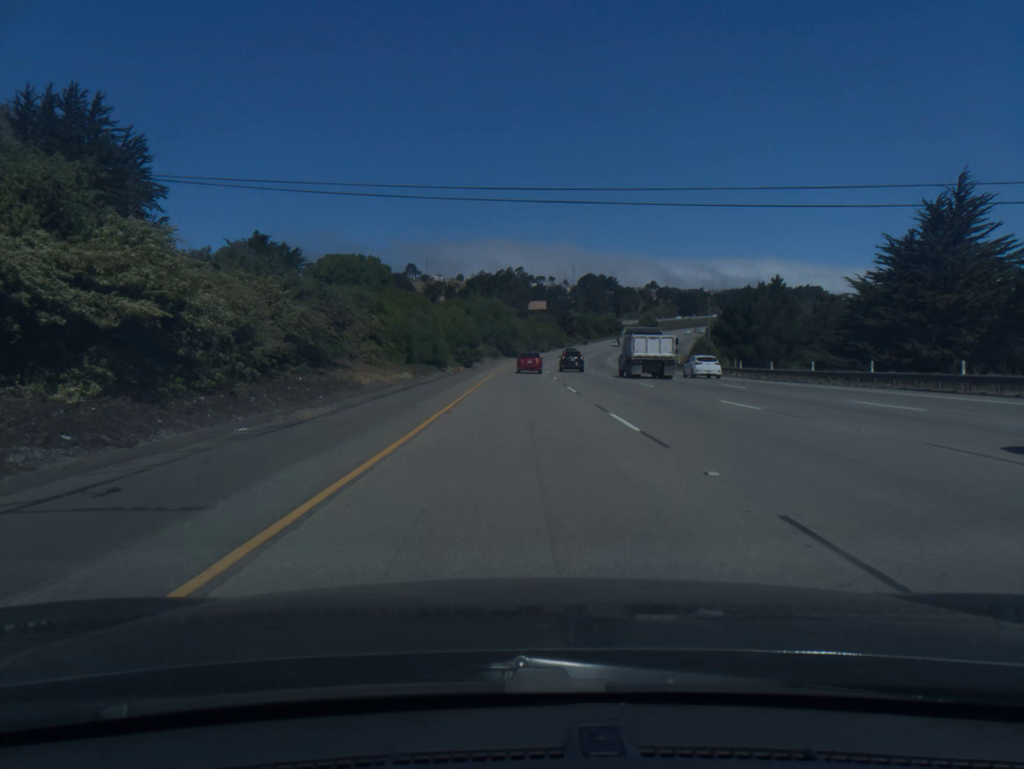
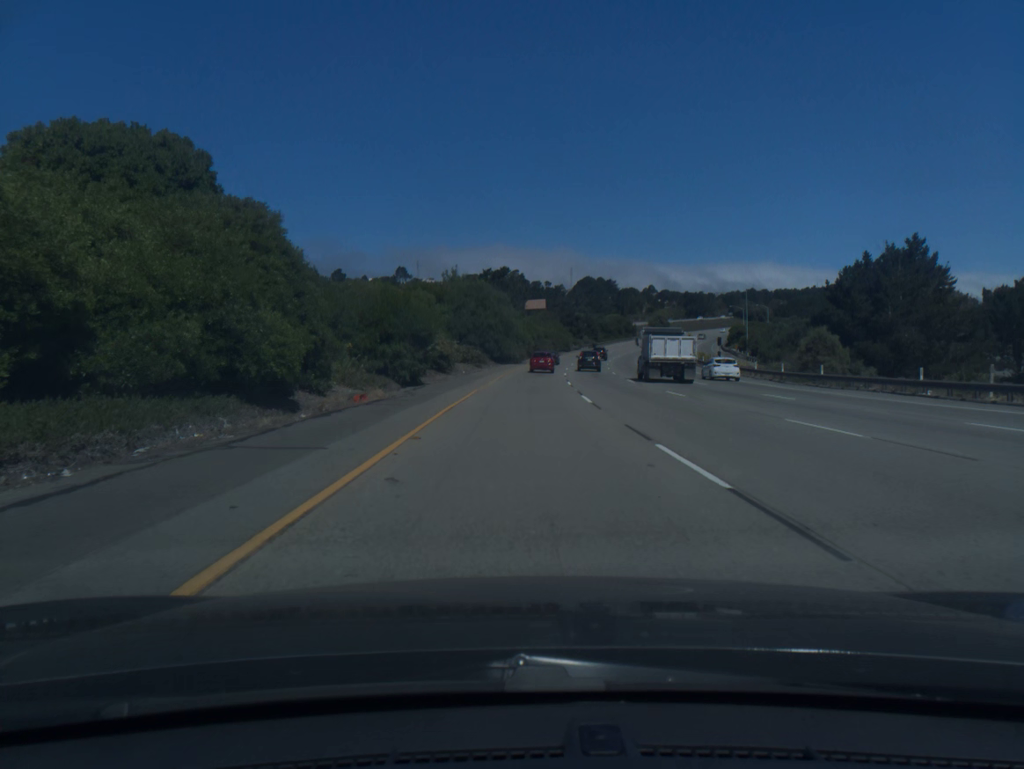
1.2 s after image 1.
(0.0, +34.8) m; 0°
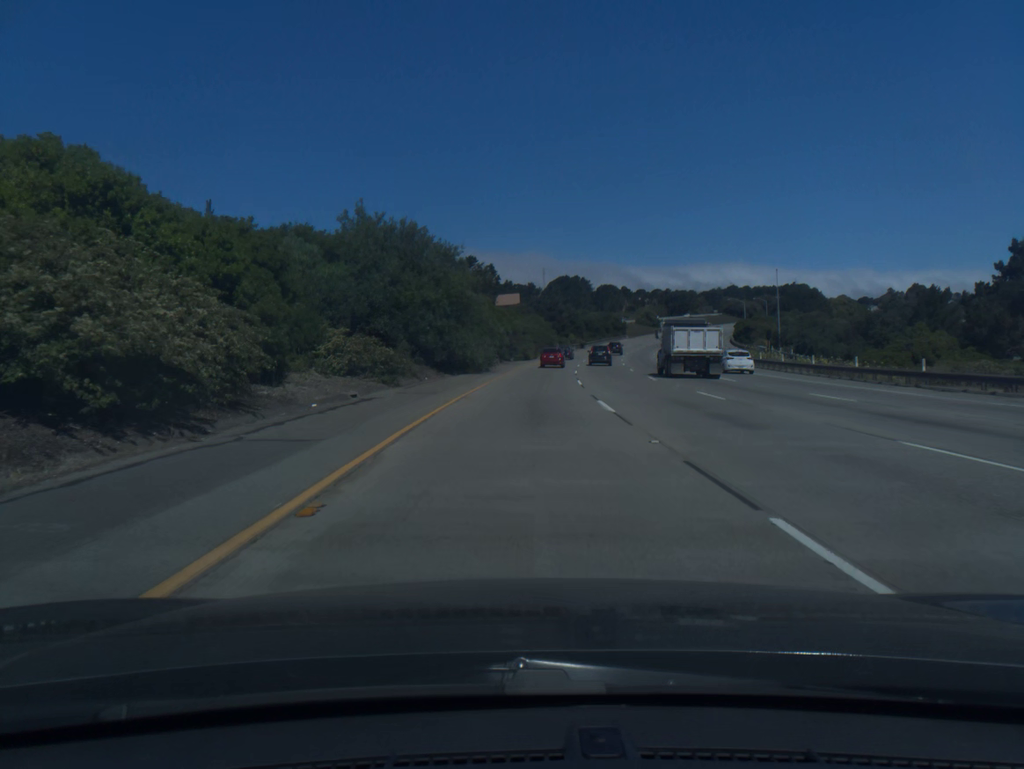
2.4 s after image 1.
(+0.5, +34.7) m; +2°
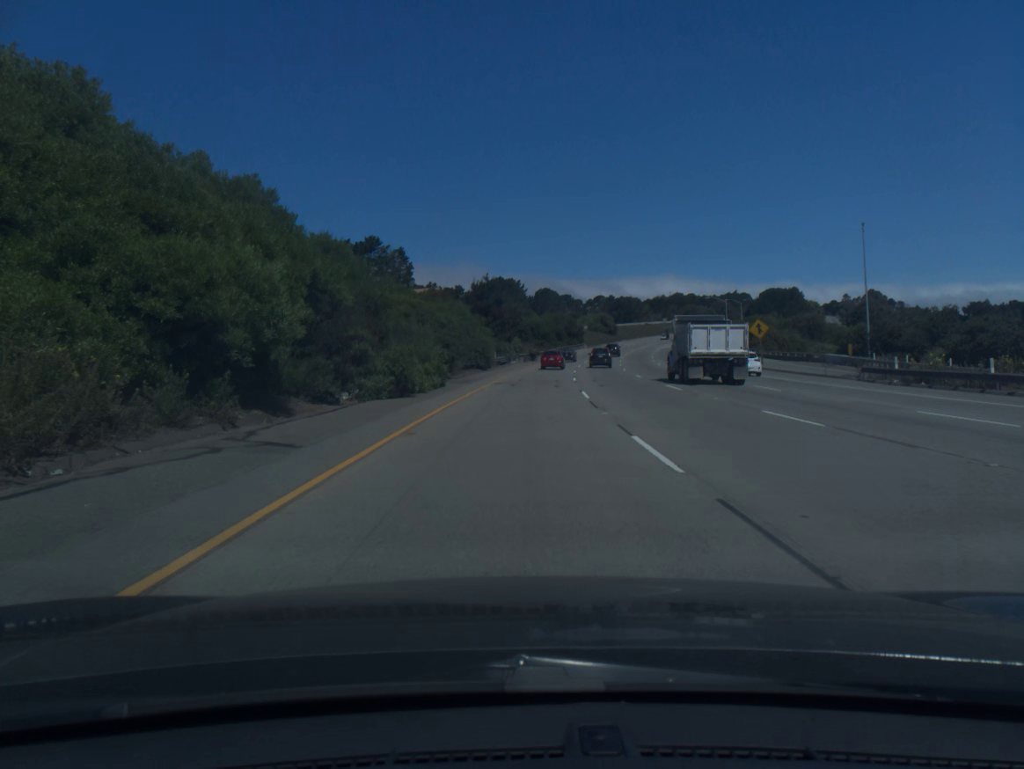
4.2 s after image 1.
(+2.2, +52.0) m; +5°
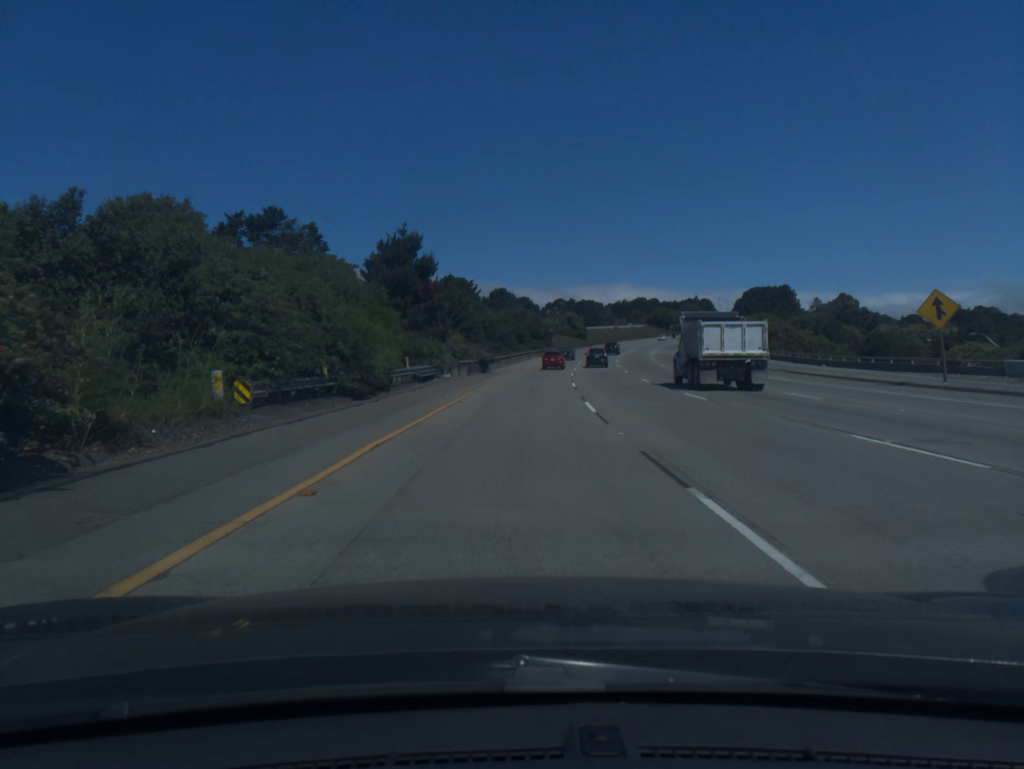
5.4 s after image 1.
(+1.0, +34.6) m; +3°
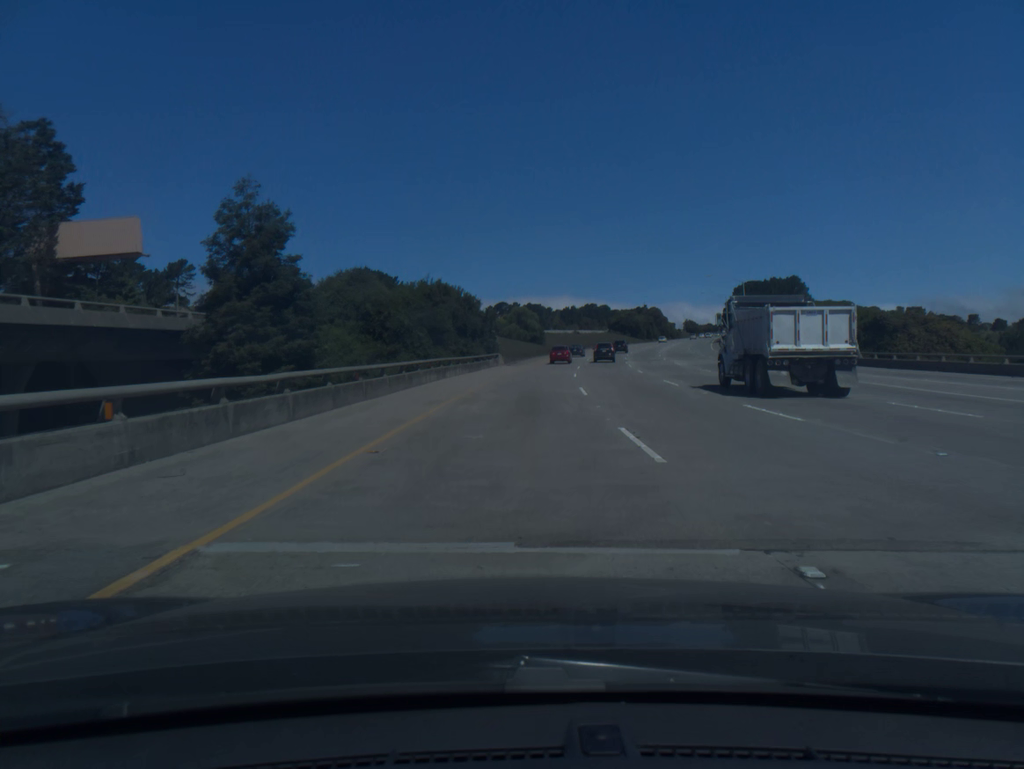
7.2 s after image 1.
(+2.0, +51.7) m; +4°
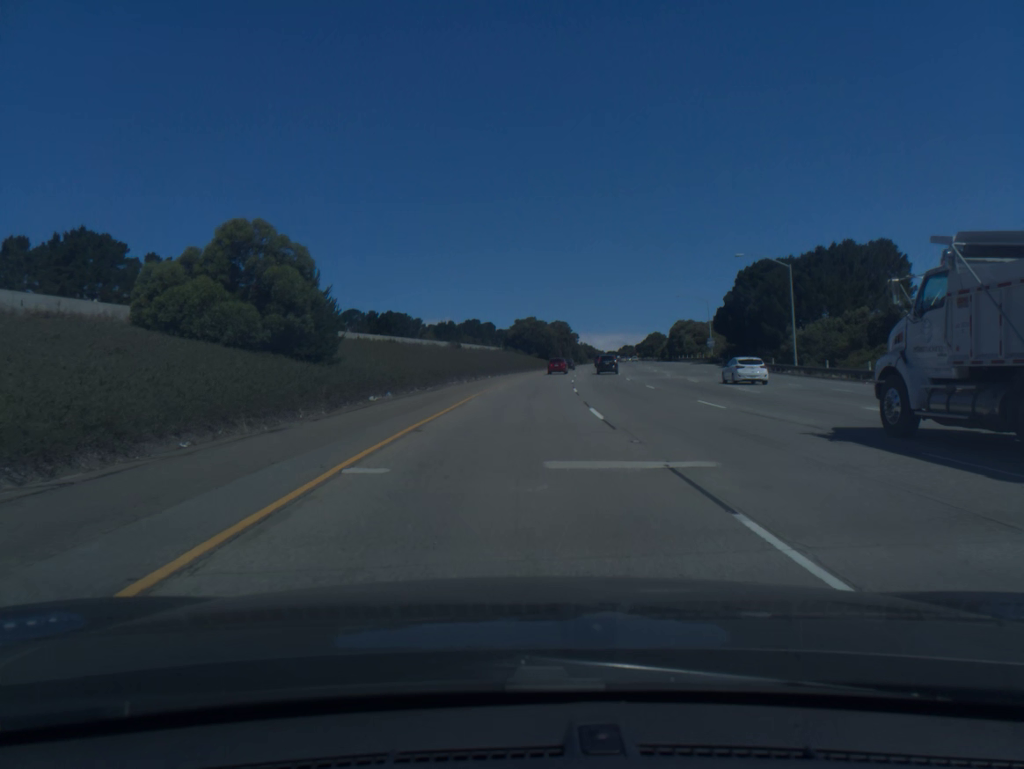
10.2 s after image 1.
(+6.5, +86.7) m; +9°
